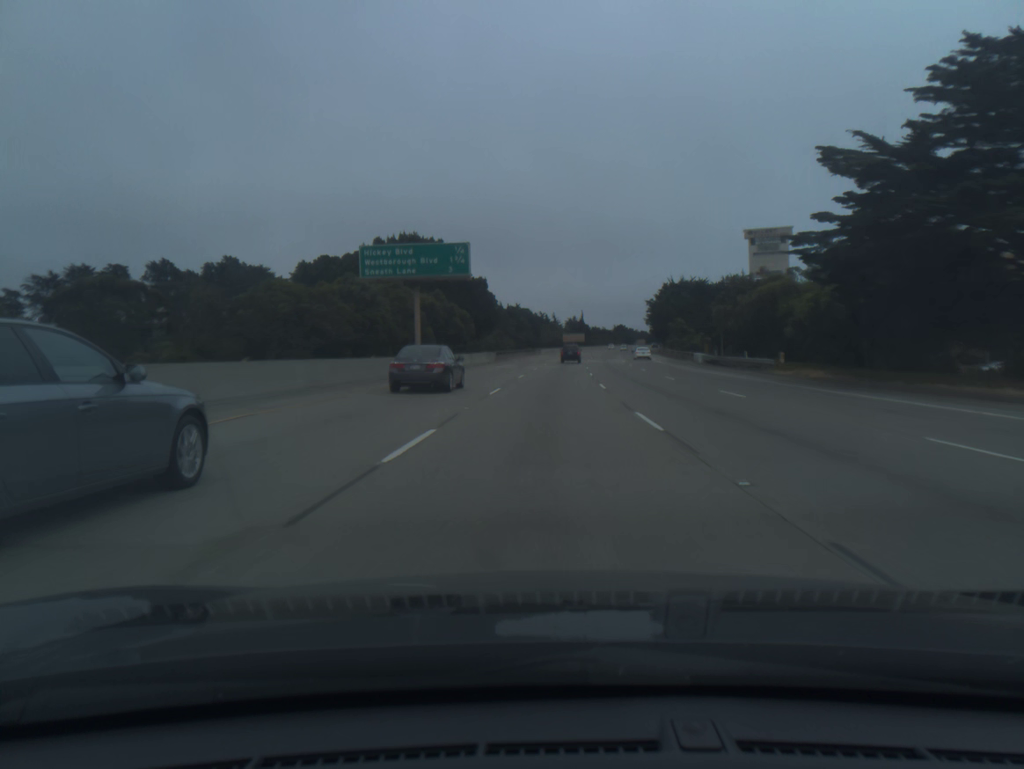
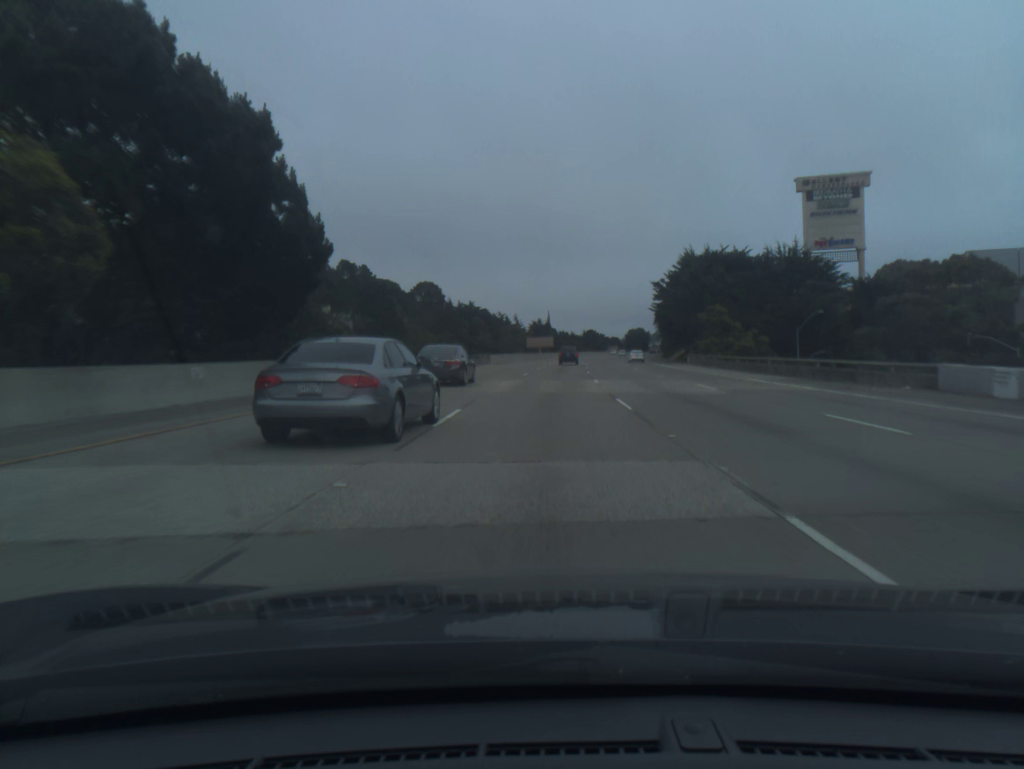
(+1.2, +54.3) m; +3°
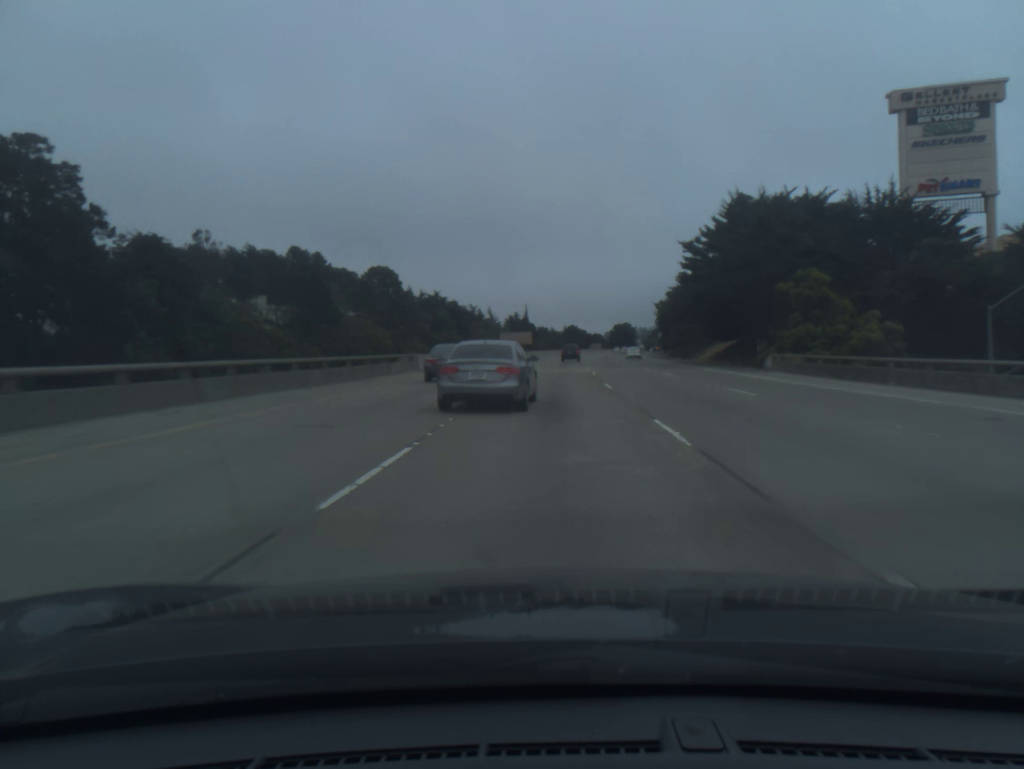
(+0.5, +36.2) m; +1°
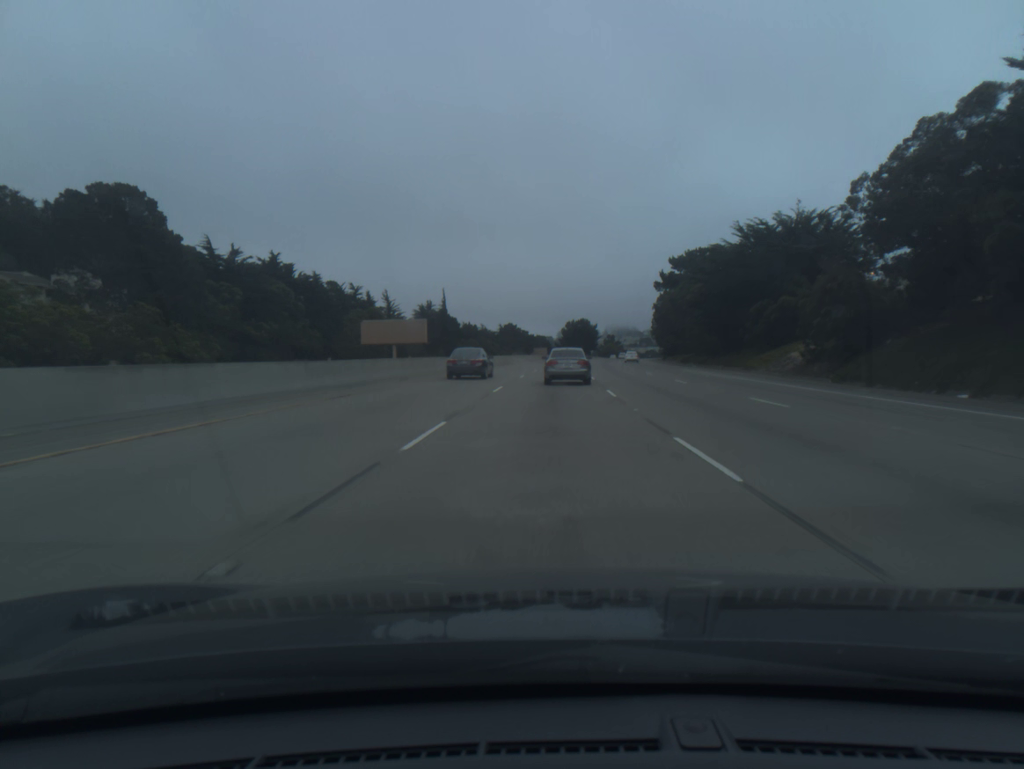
(+3.6, +90.0) m; +5°
